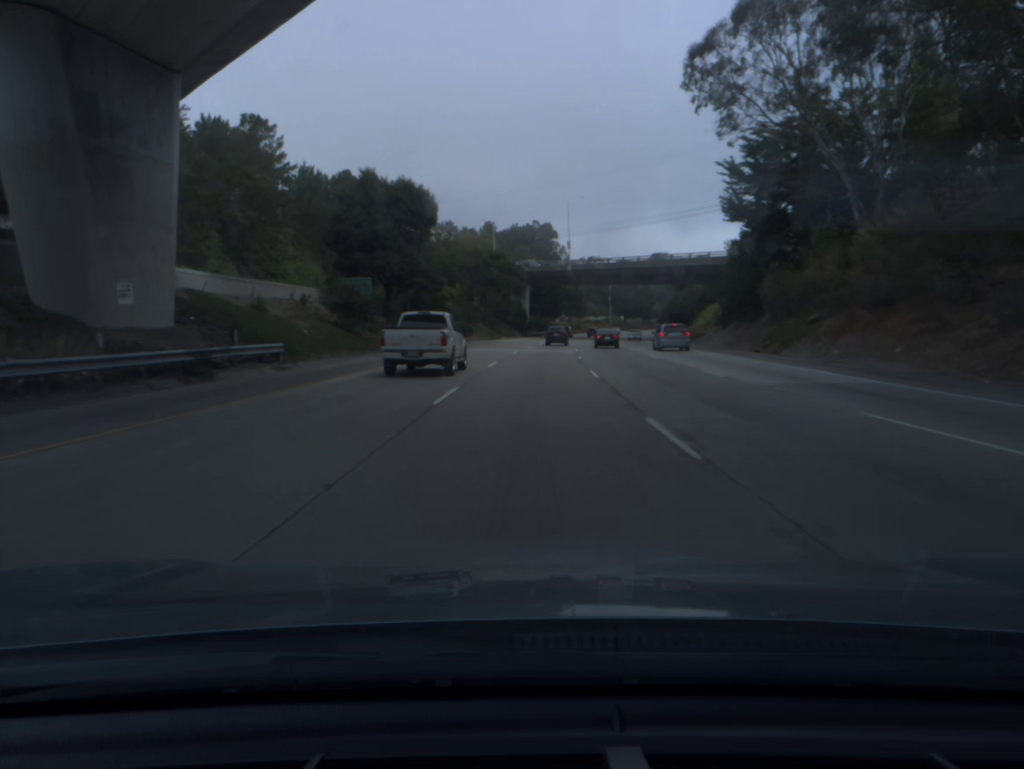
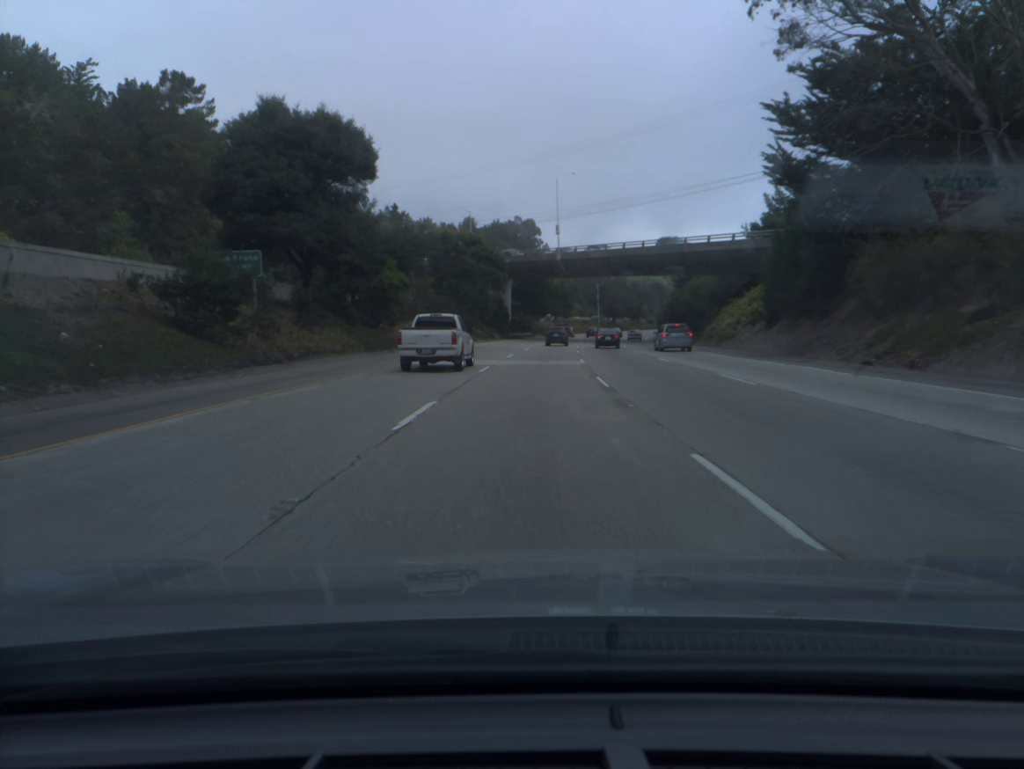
(+0.2, +18.4) m; +1°
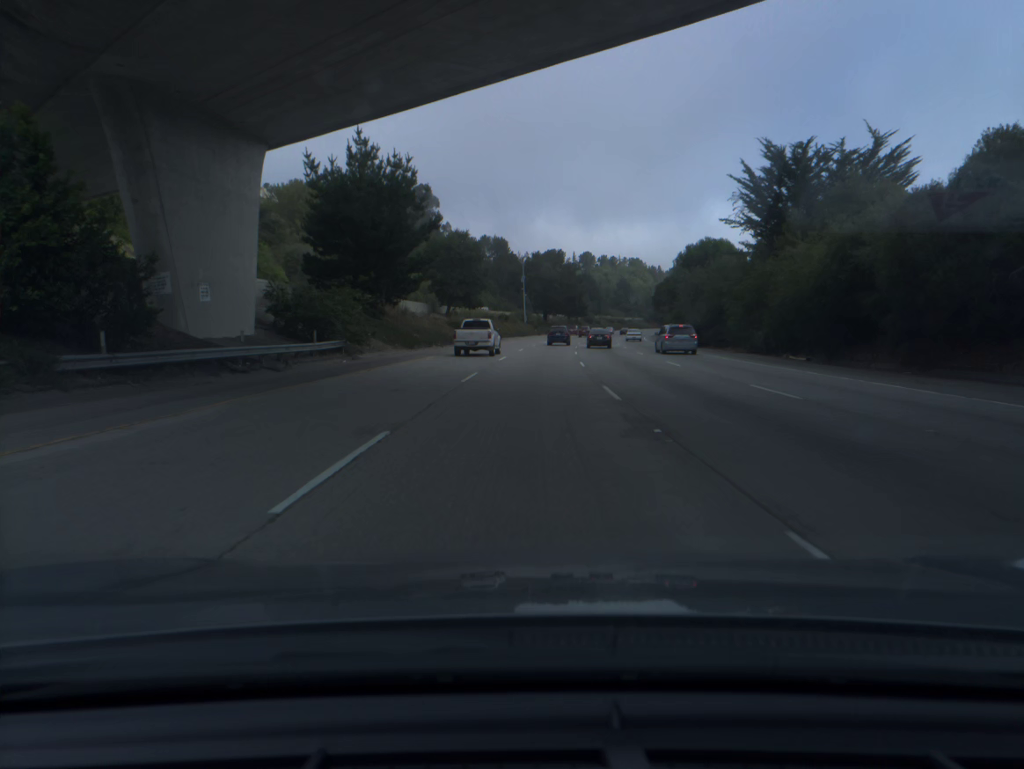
(+5.1, +91.5) m; +7°
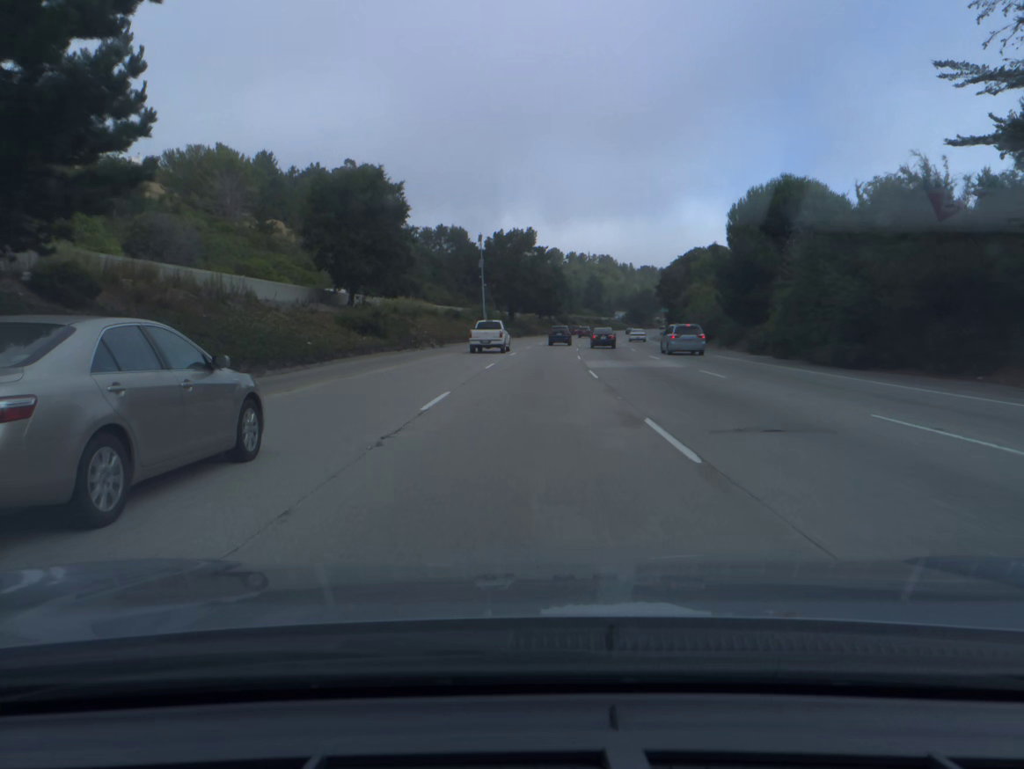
(+0.8, +36.7) m; +3°
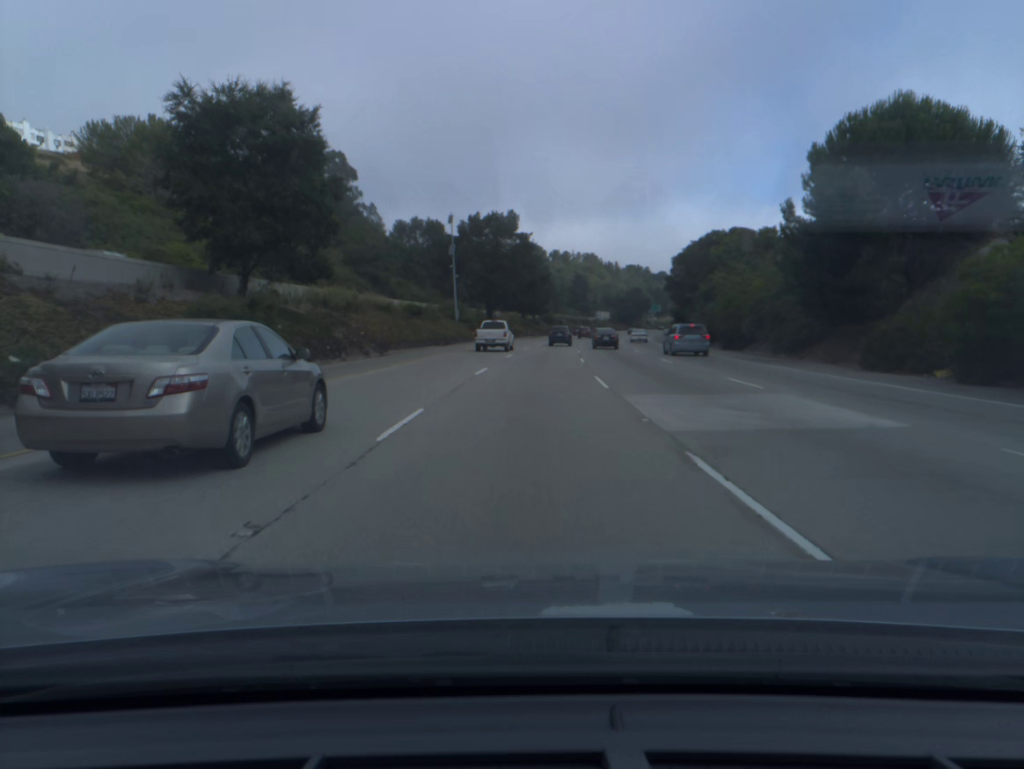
(+0.2, +18.4) m; +1°
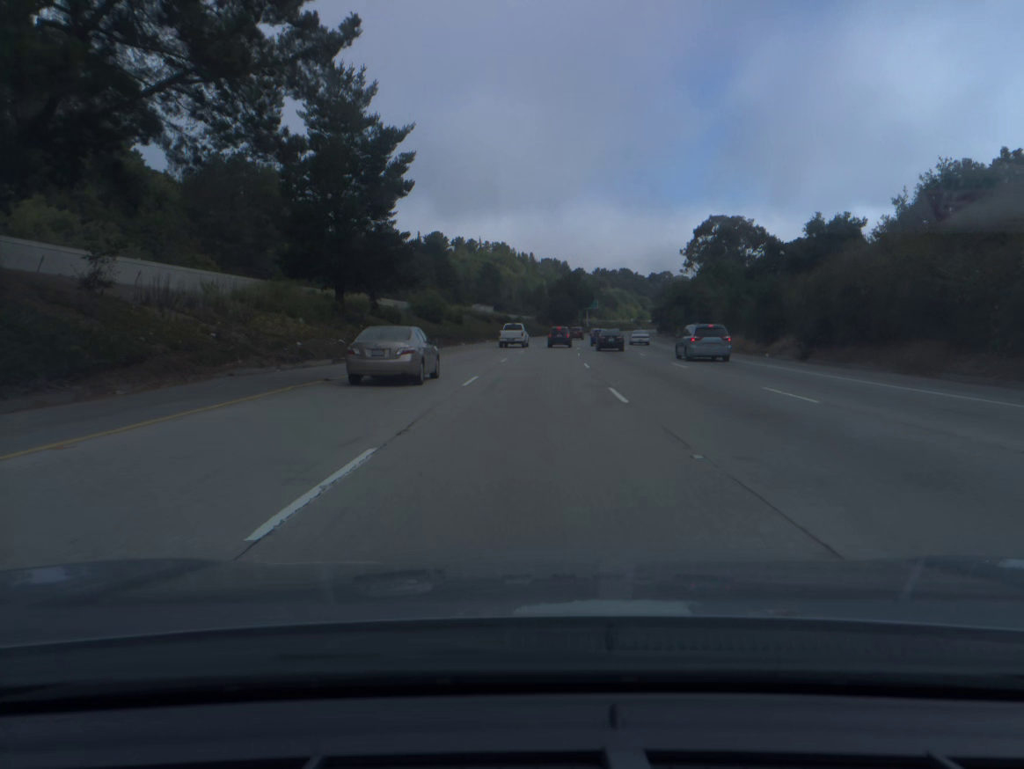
(+5.3, +91.7) m; +7°
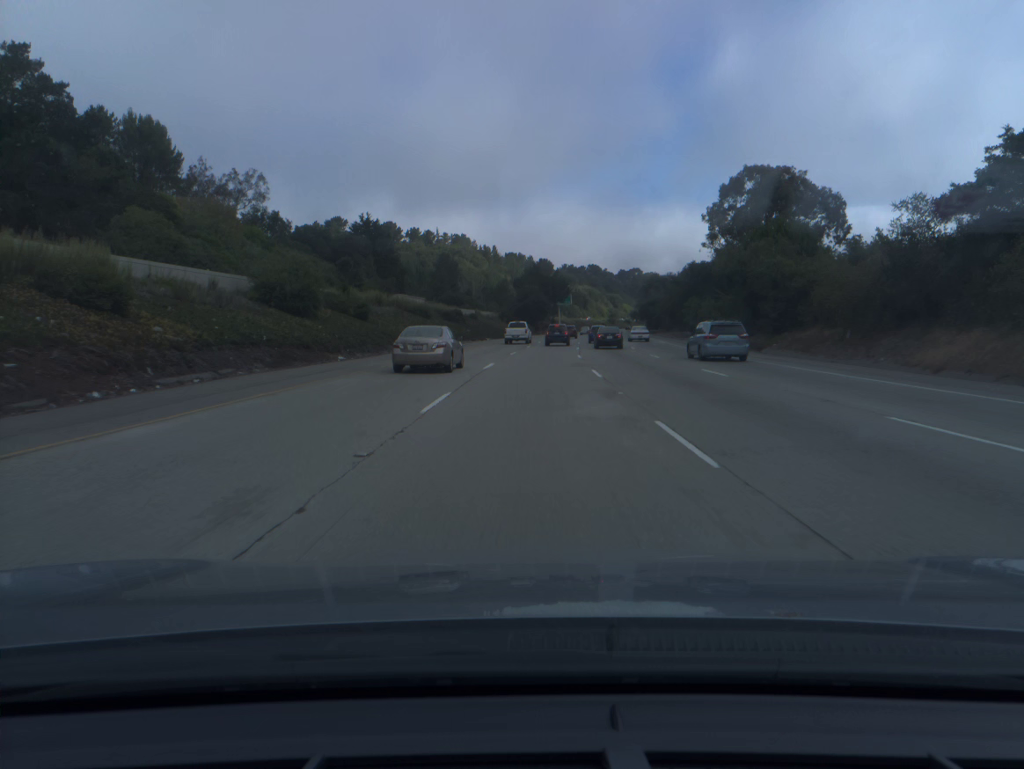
(+0.8, +36.5) m; +3°
